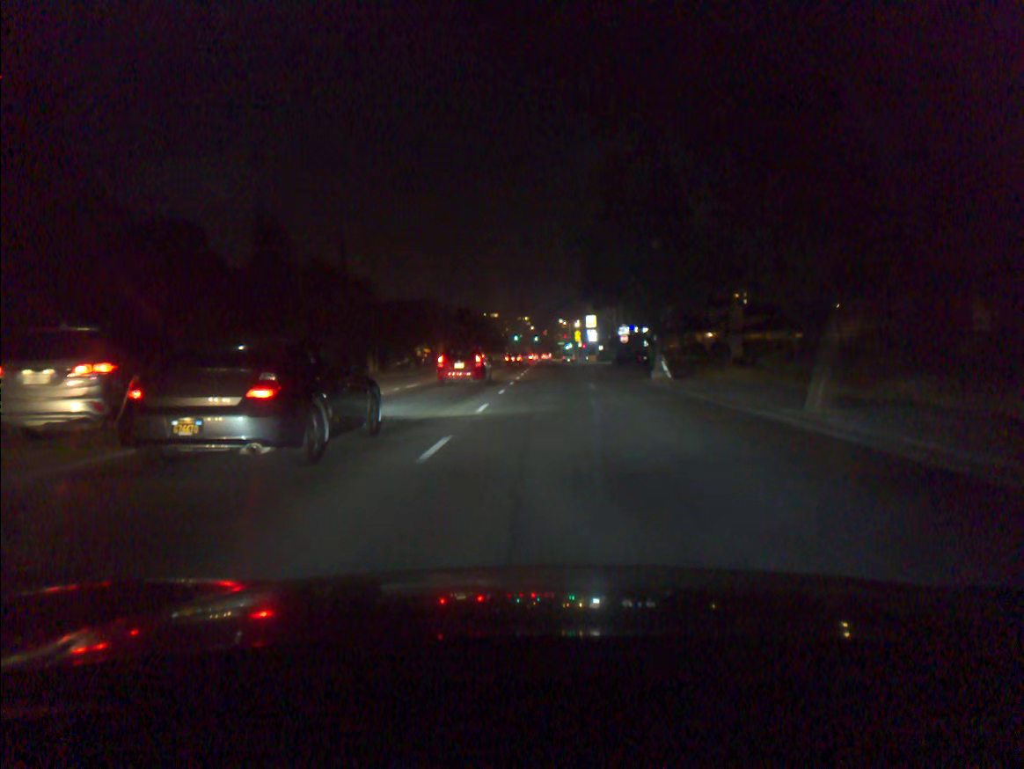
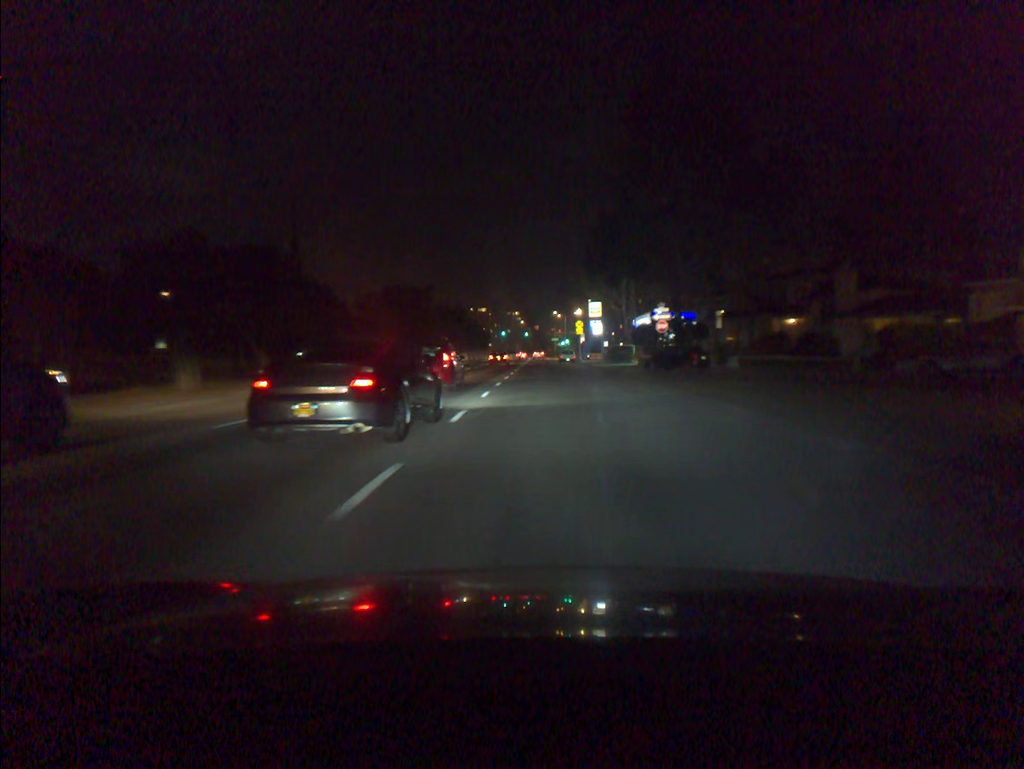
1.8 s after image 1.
(+0.1, +31.0) m; 0°
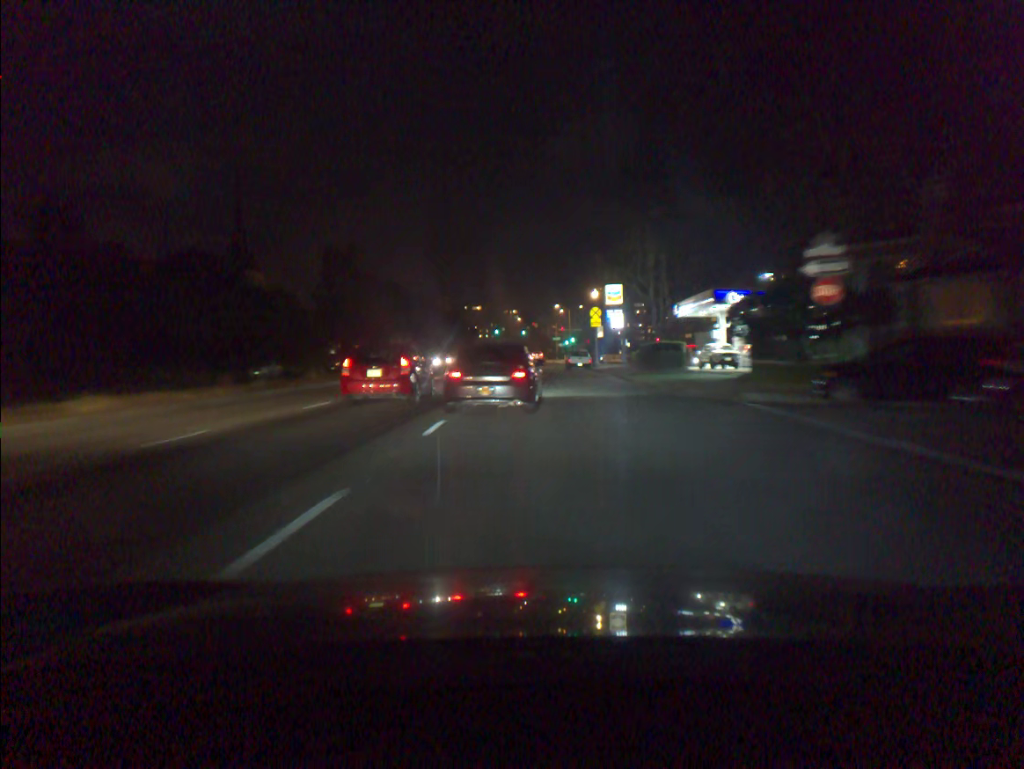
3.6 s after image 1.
(0.0, +30.6) m; 0°
